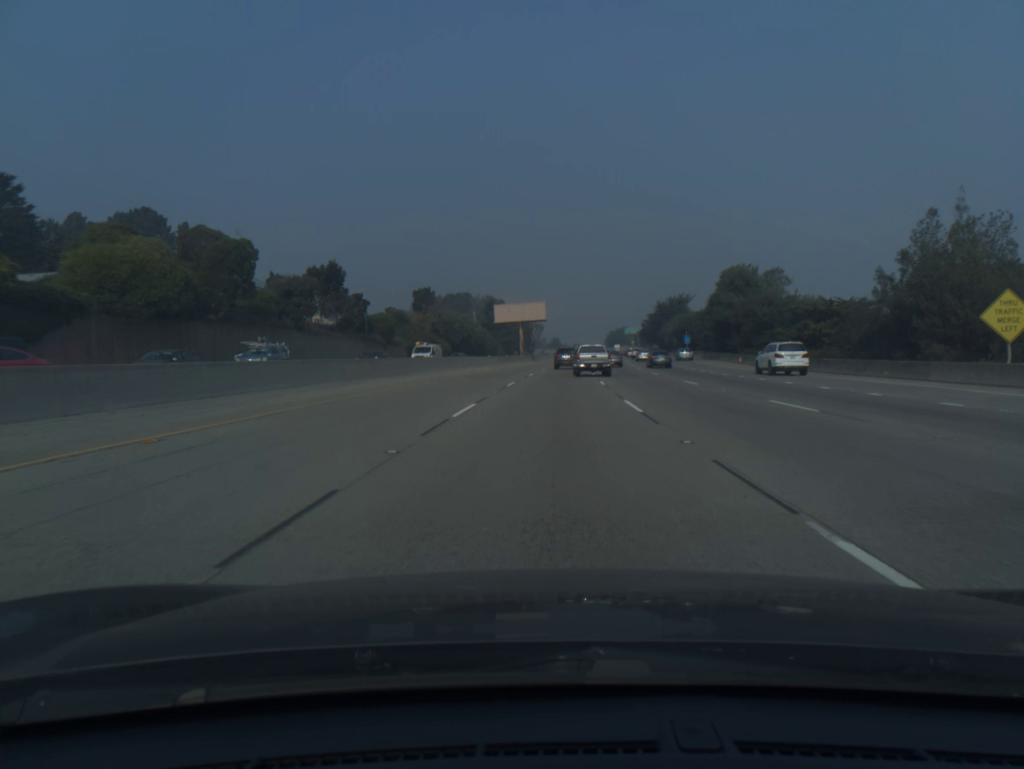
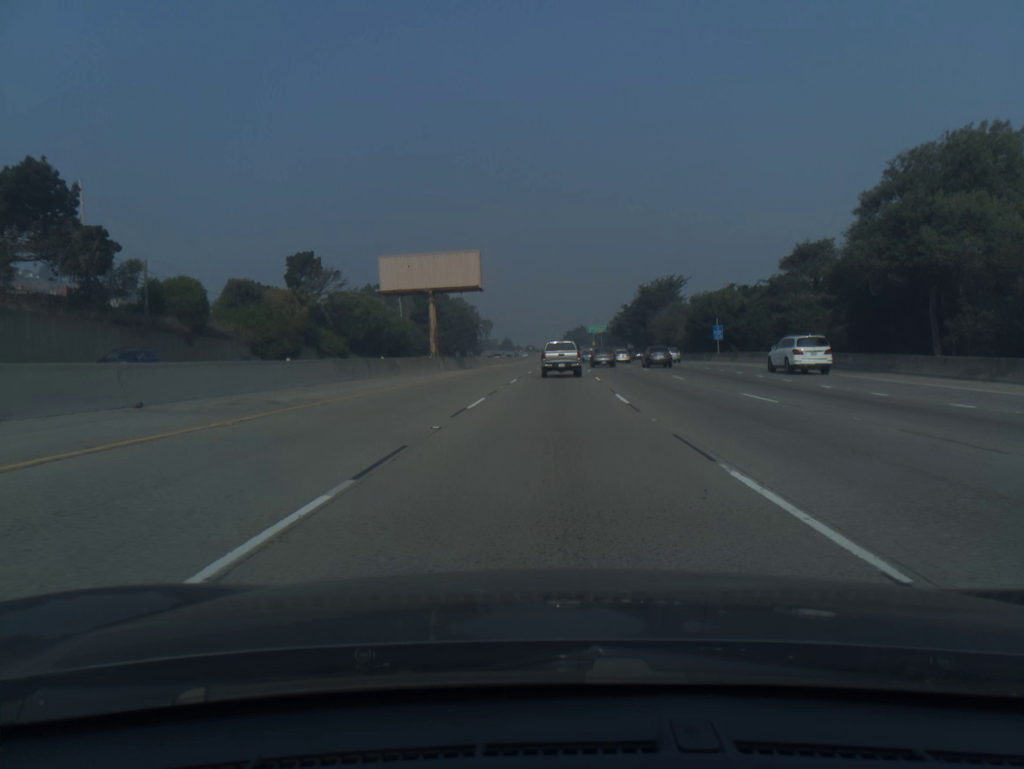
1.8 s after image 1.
(+1.6, +55.6) m; +3°
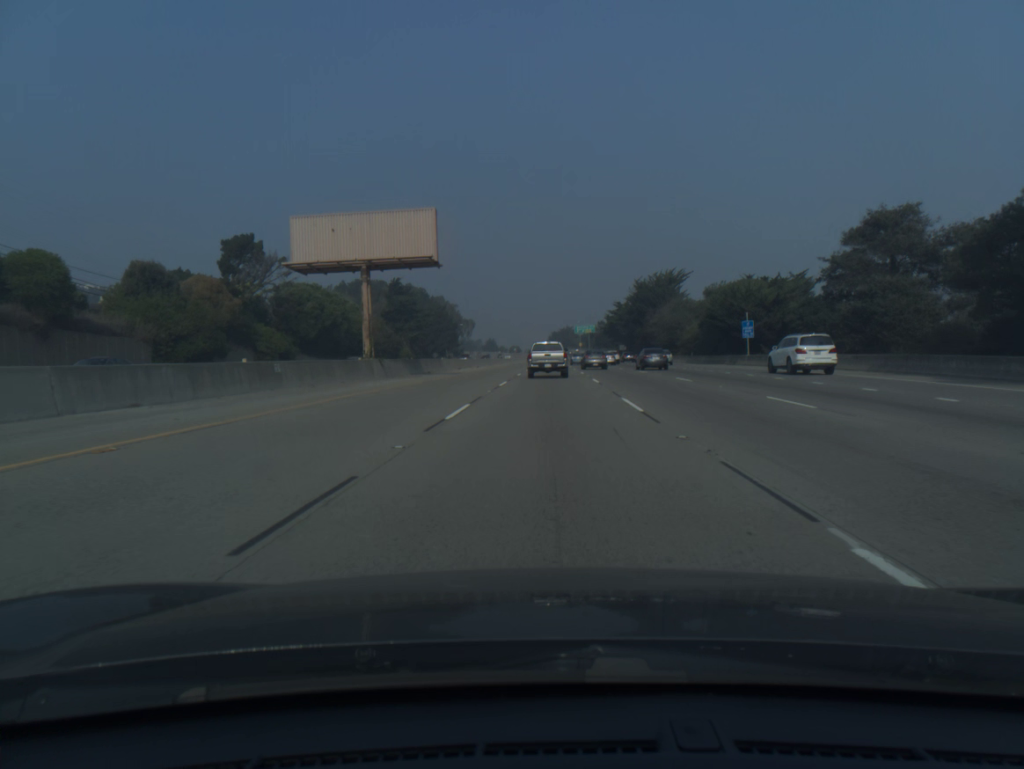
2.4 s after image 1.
(+0.2, +18.0) m; +1°
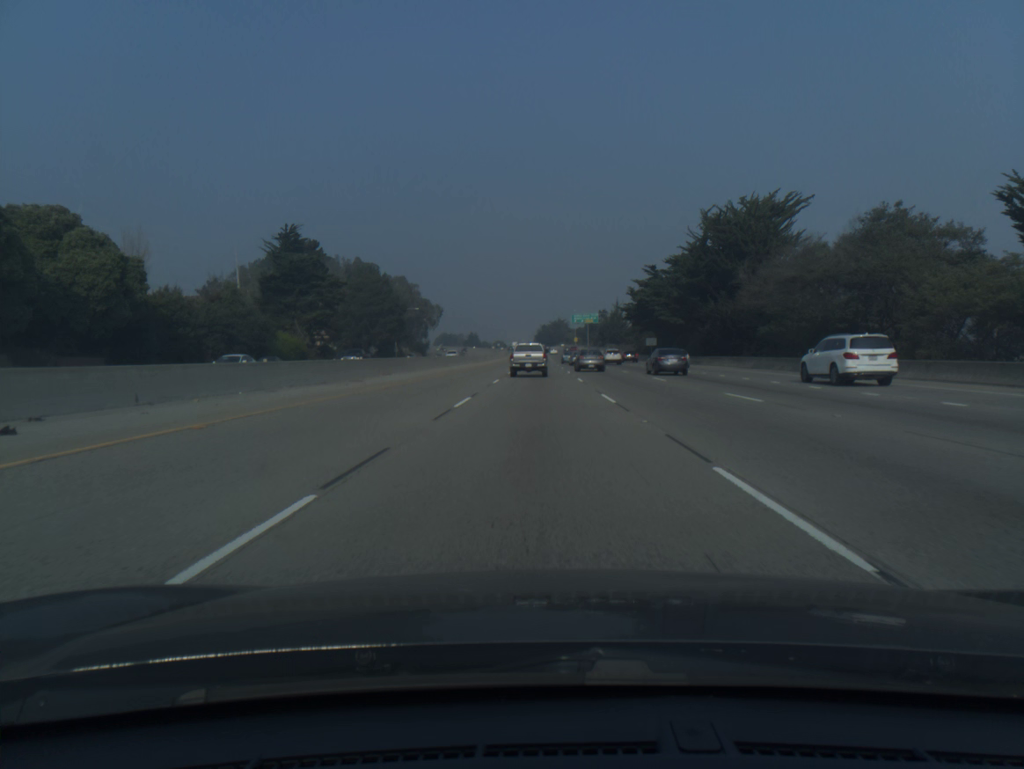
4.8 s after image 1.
(+1.1, +69.9) m; +1°
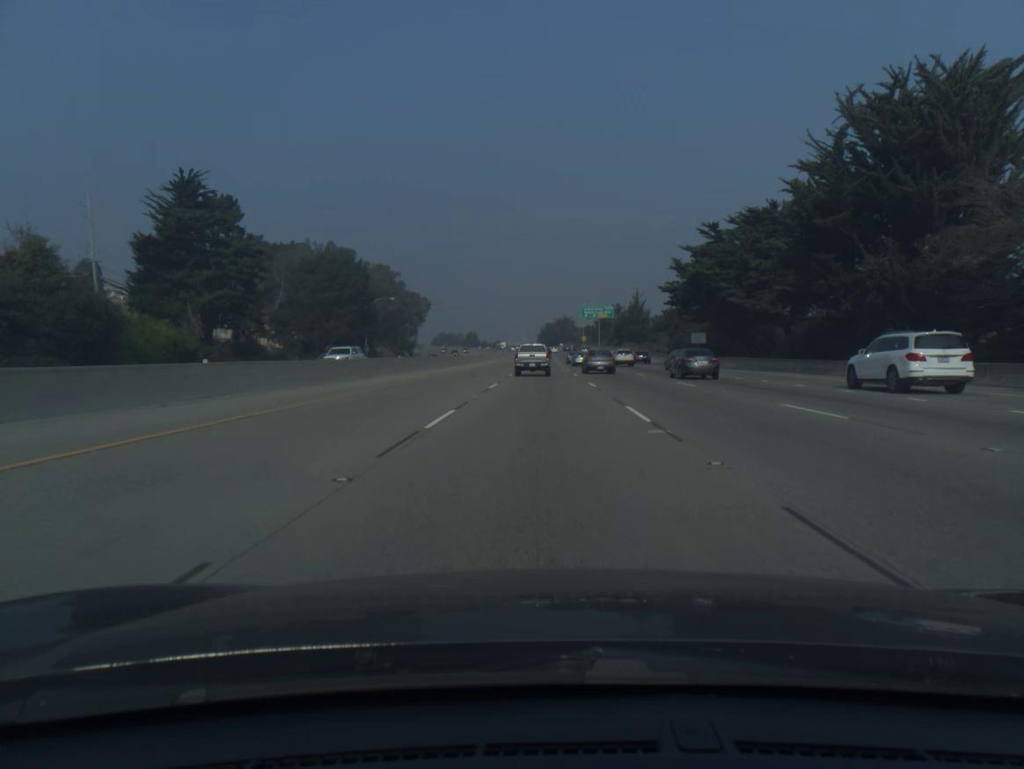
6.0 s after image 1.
(-0.1, +34.2) m; 0°
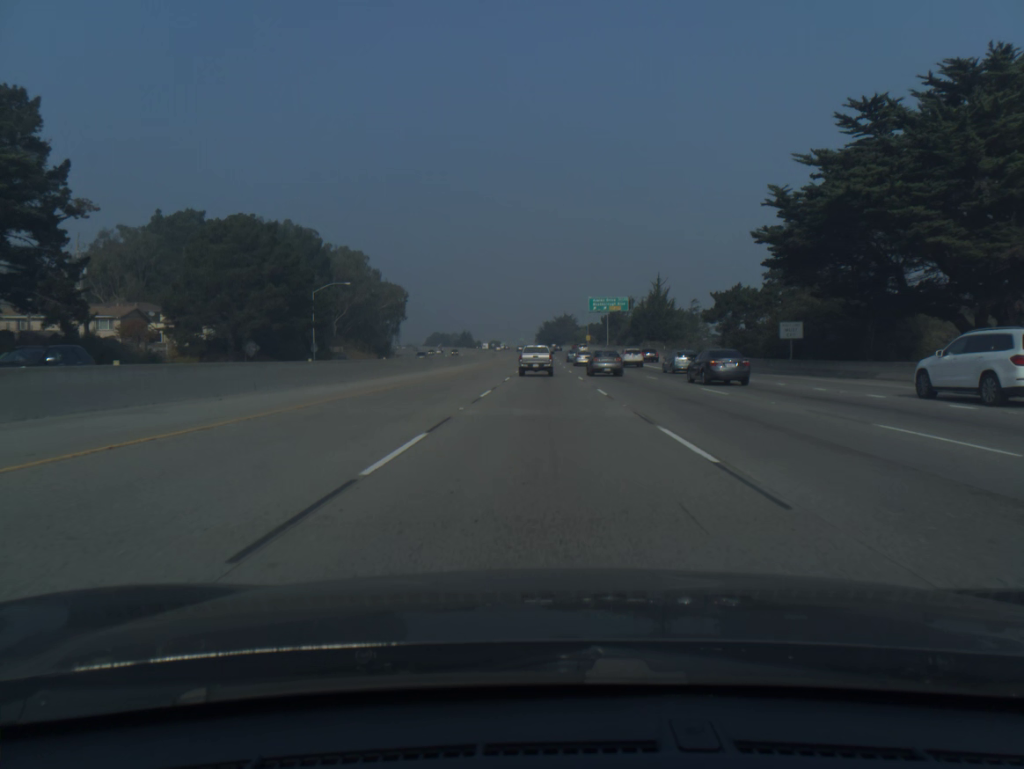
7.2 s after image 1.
(0.0, +34.0) m; 0°
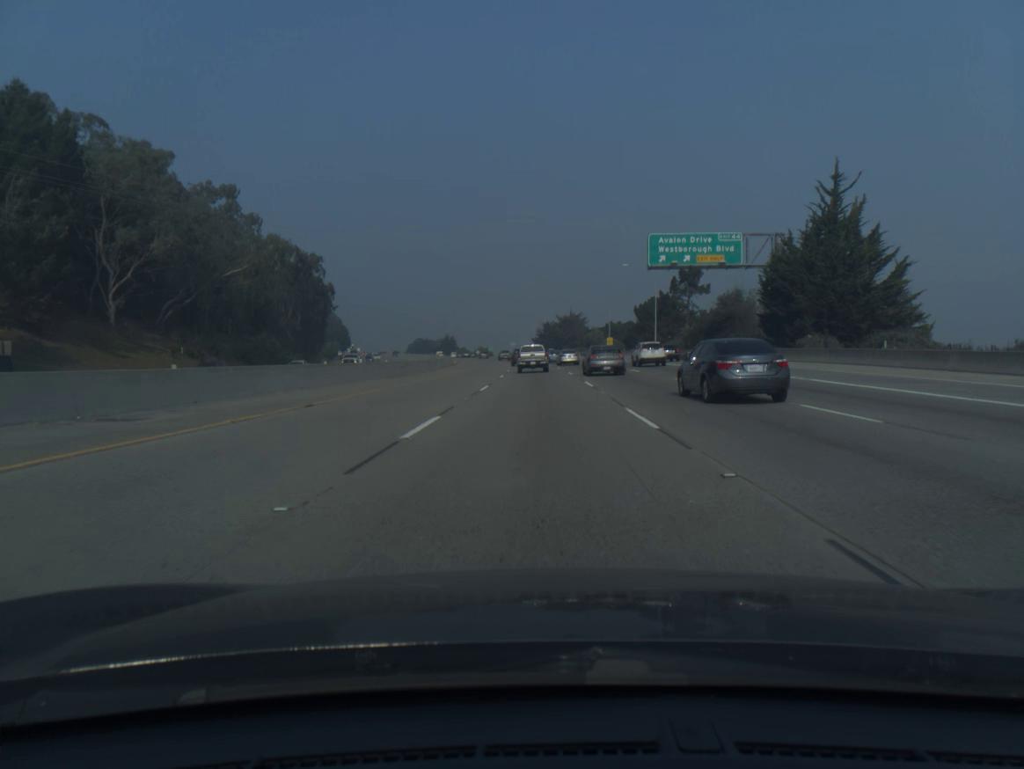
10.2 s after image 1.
(+0.4, +84.3) m; 0°
